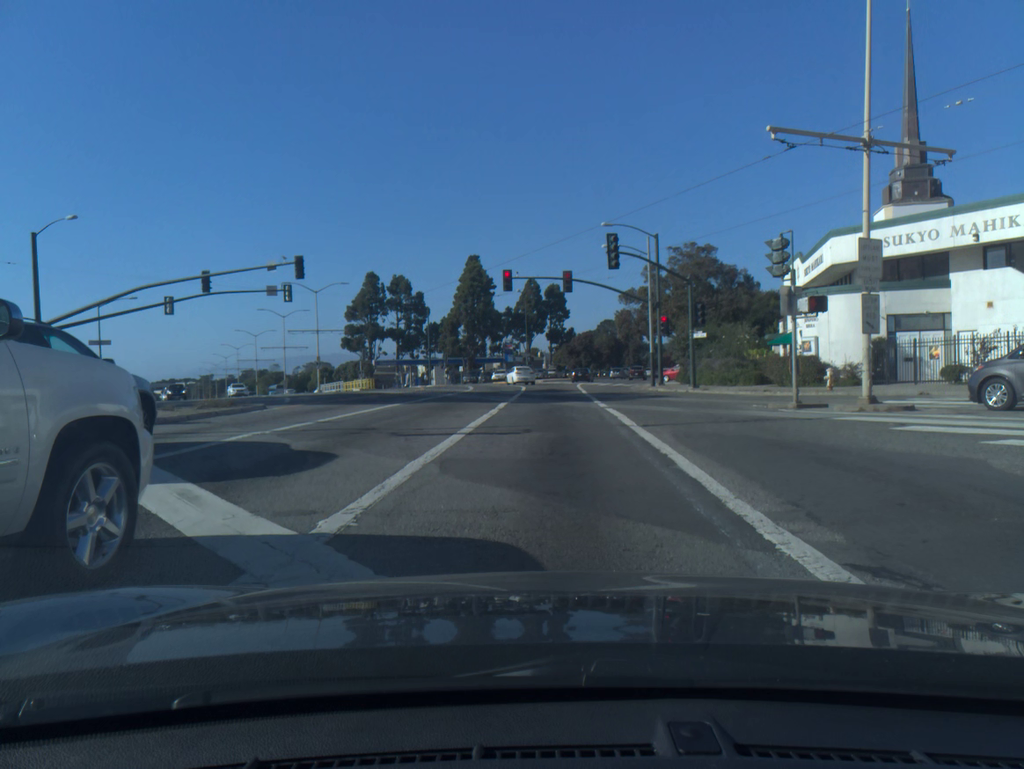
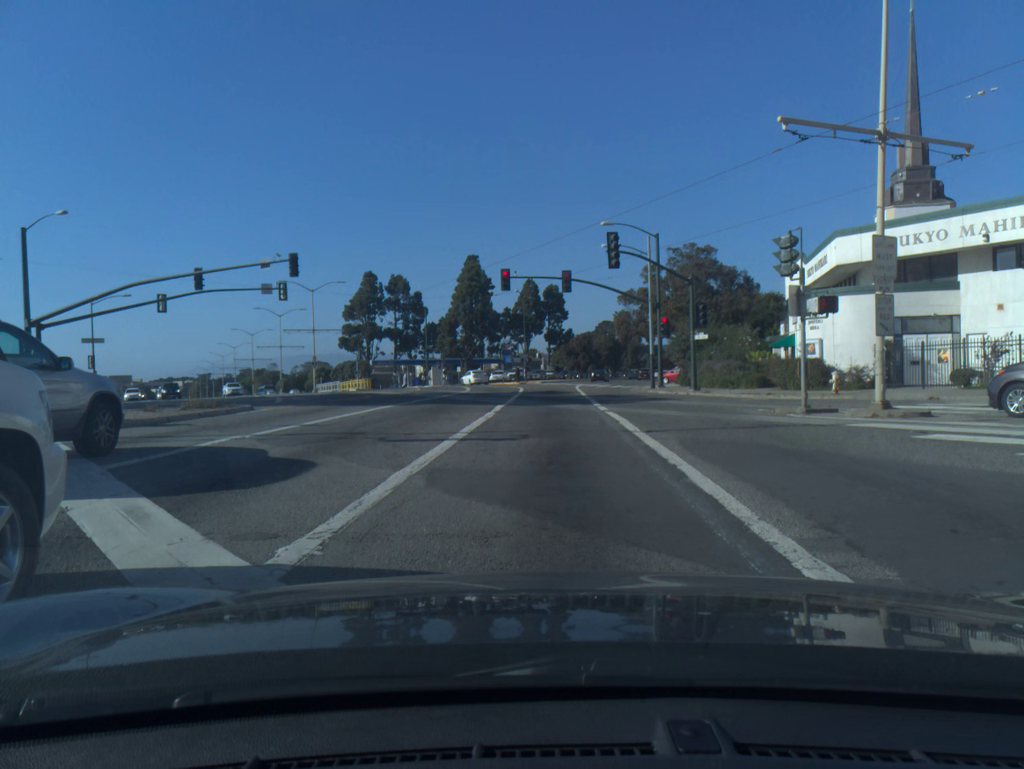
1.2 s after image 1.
(0.0, +0.9) m; 0°
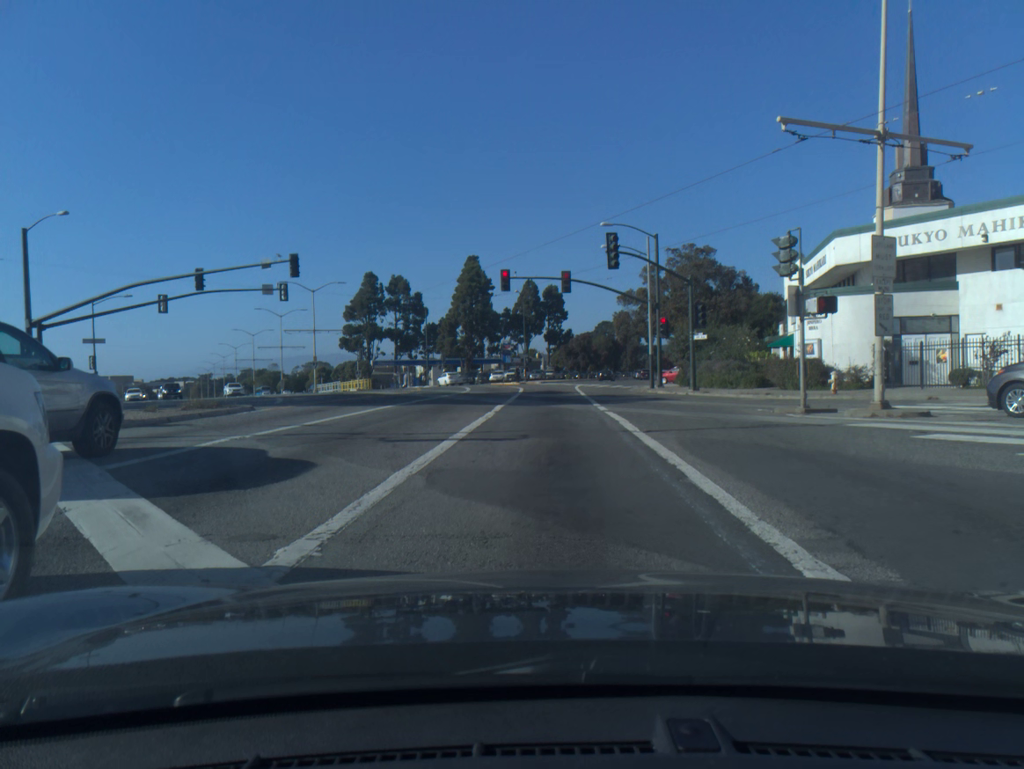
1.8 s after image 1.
(0.0, 0.0) m; 0°
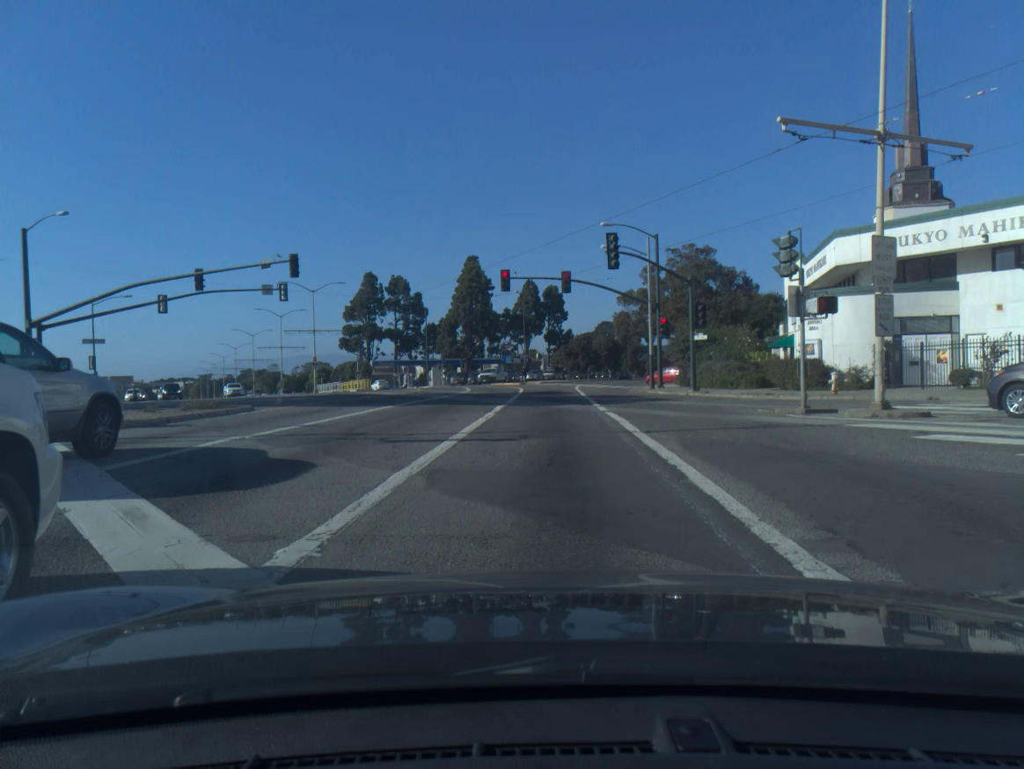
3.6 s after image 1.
(0.0, 0.0) m; 0°
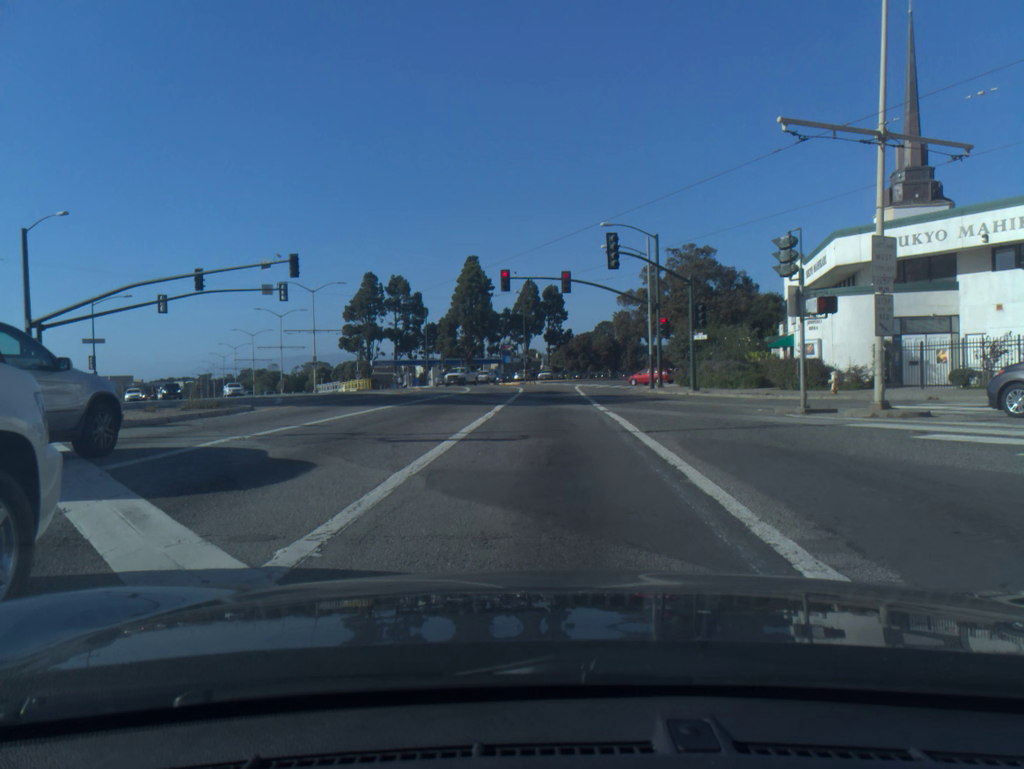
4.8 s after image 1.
(0.0, 0.0) m; 0°
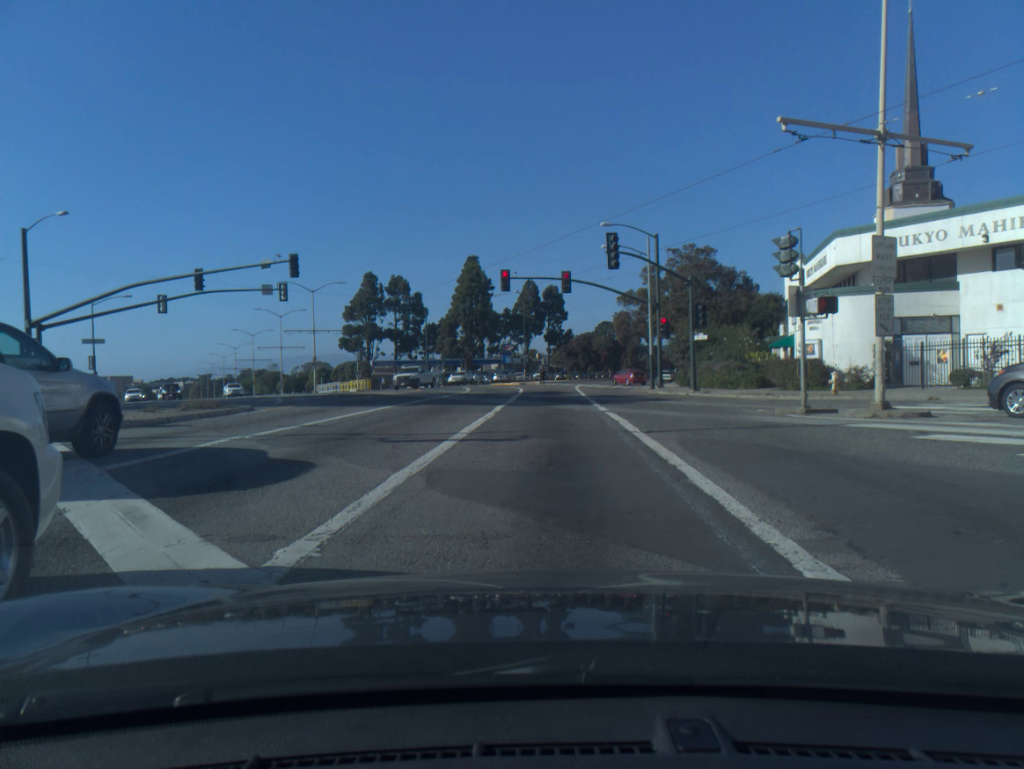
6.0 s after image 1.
(0.0, 0.0) m; 0°
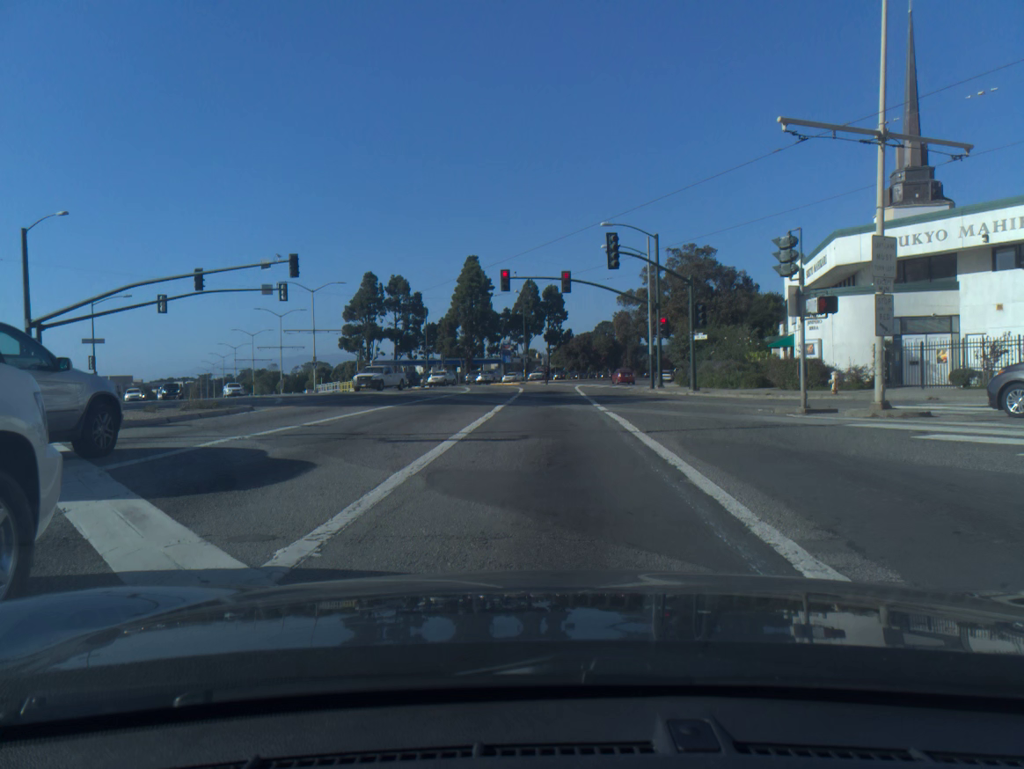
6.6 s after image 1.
(0.0, 0.0) m; 0°
